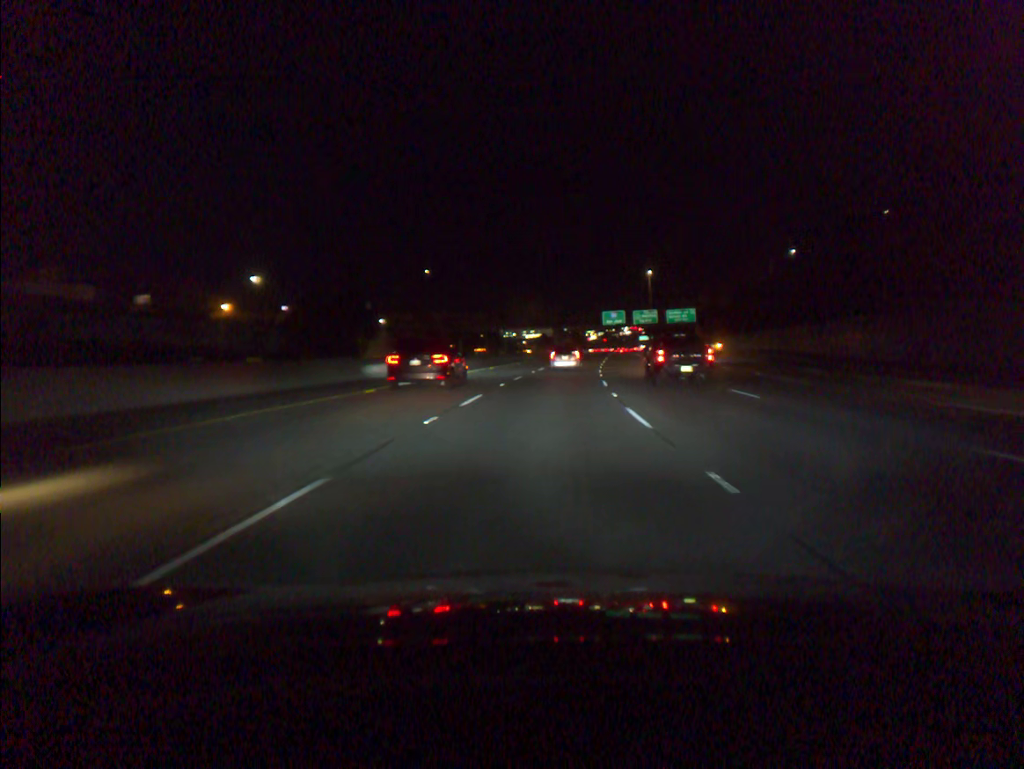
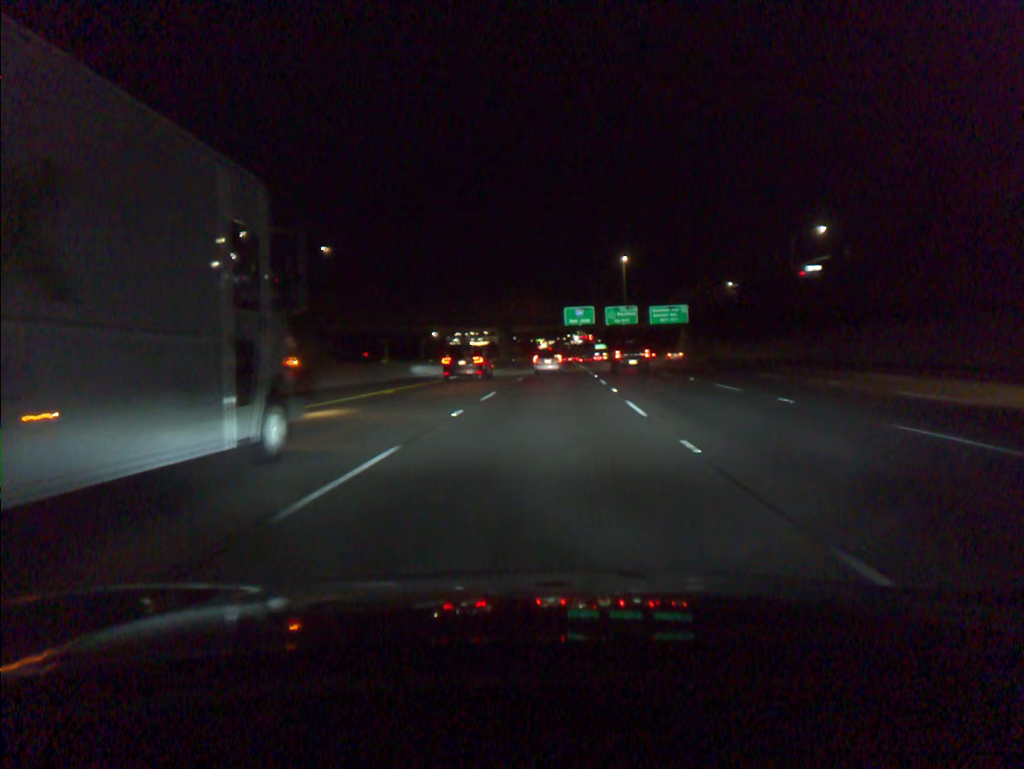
(+1.3, +41.3) m; +4°
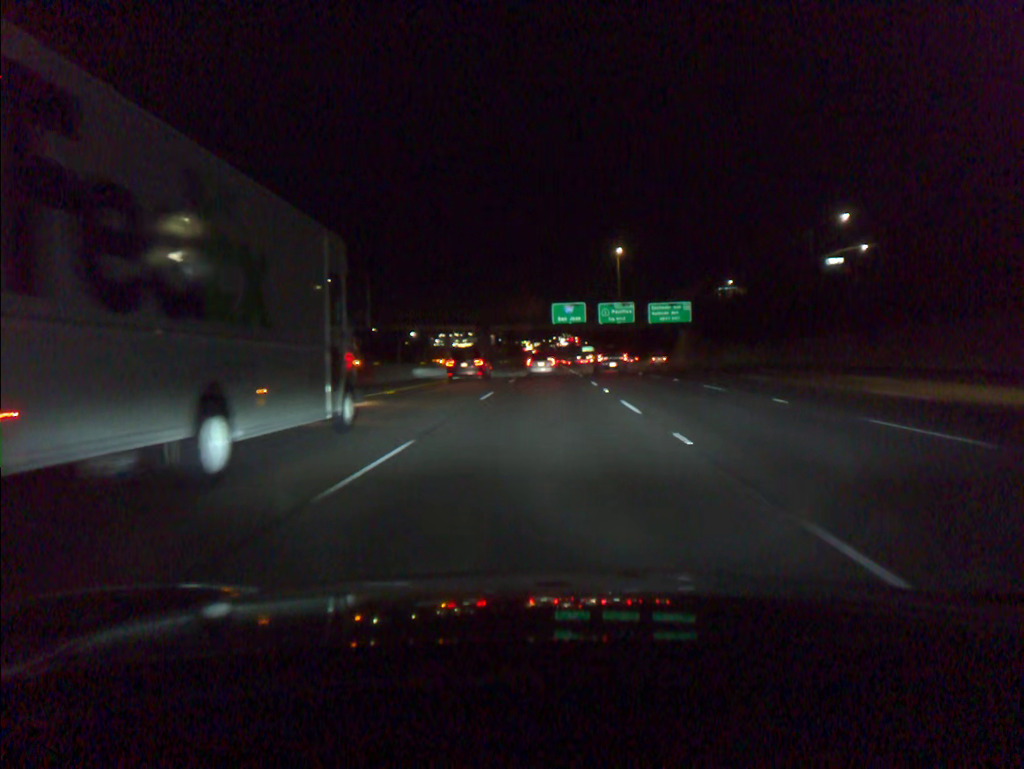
(+0.1, +13.7) m; +1°
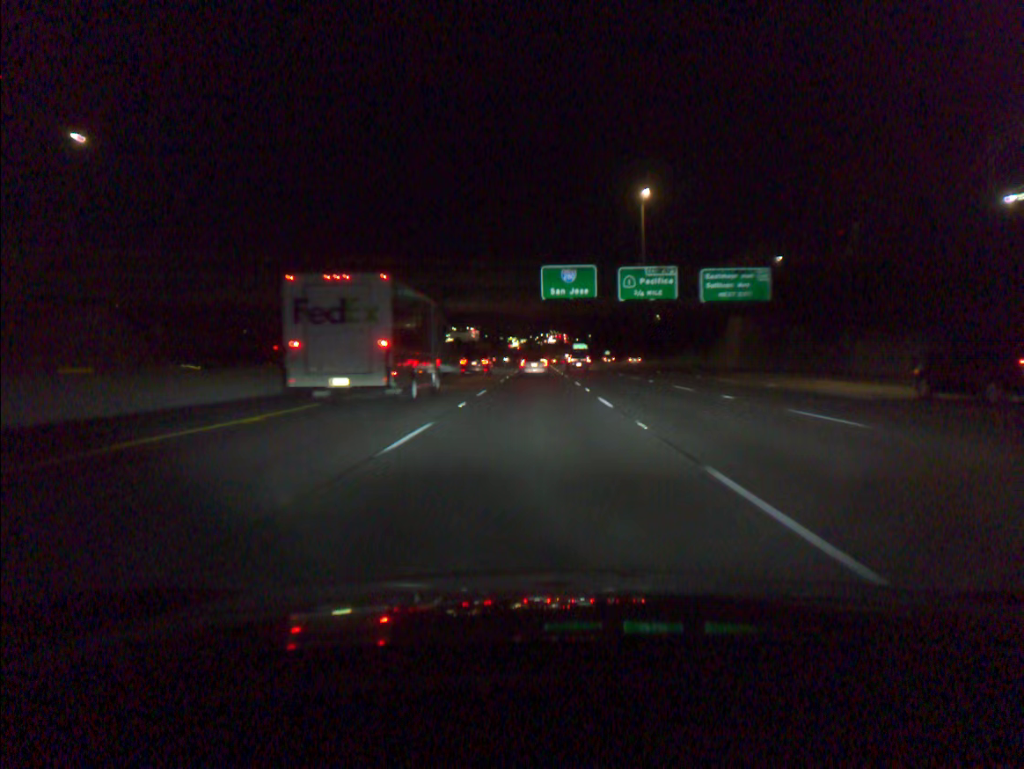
(+0.5, +40.8) m; +1°
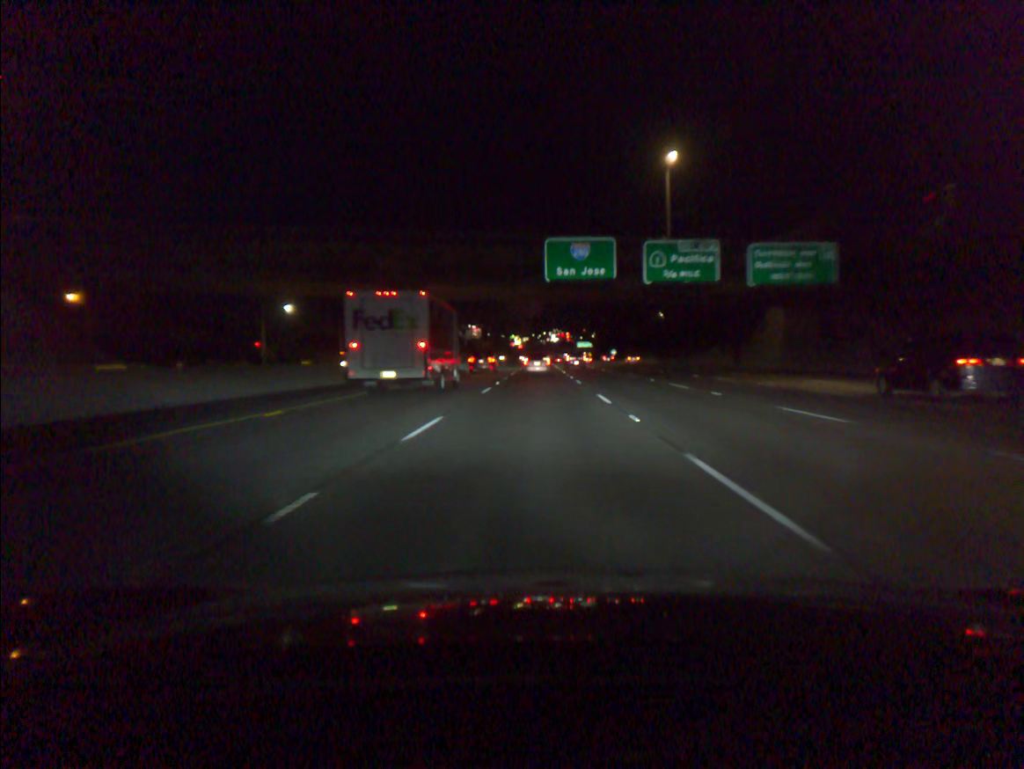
(0.0, +13.6) m; 0°
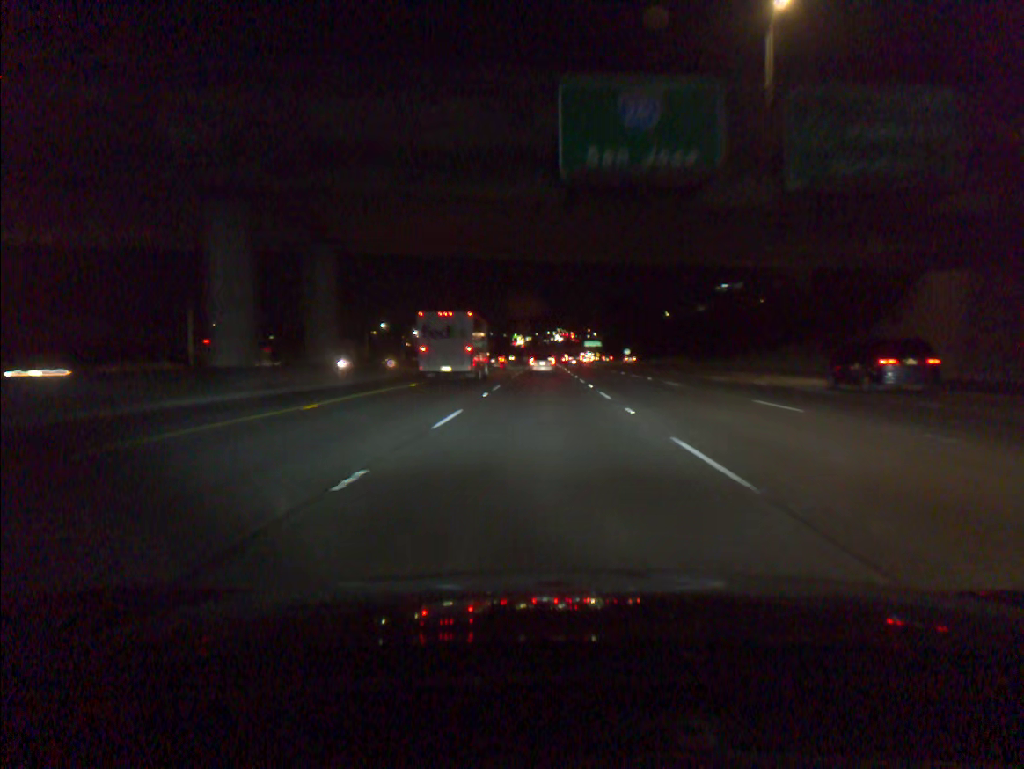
(-0.1, +27.3) m; 0°
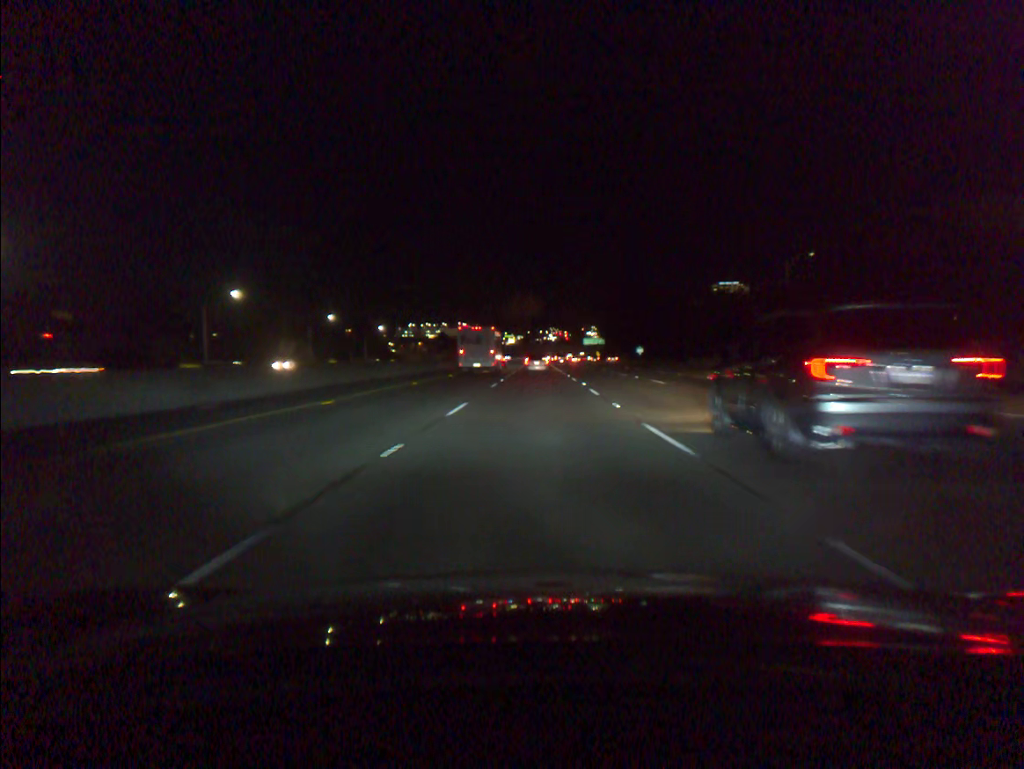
(+0.2, +41.5) m; +1°
